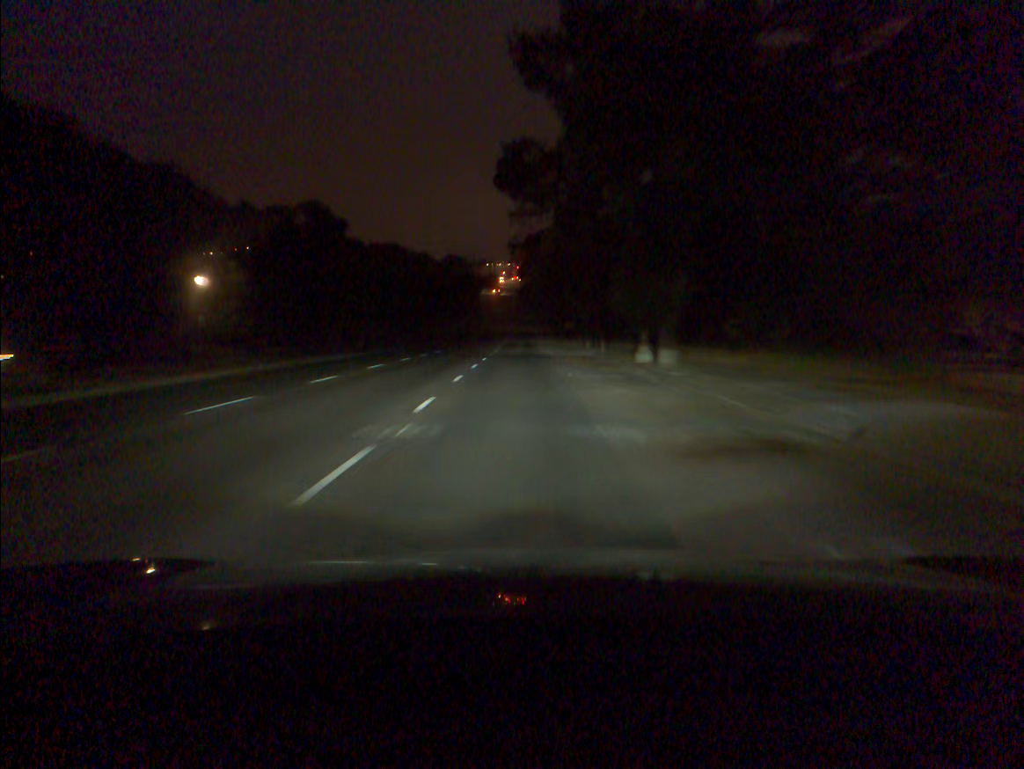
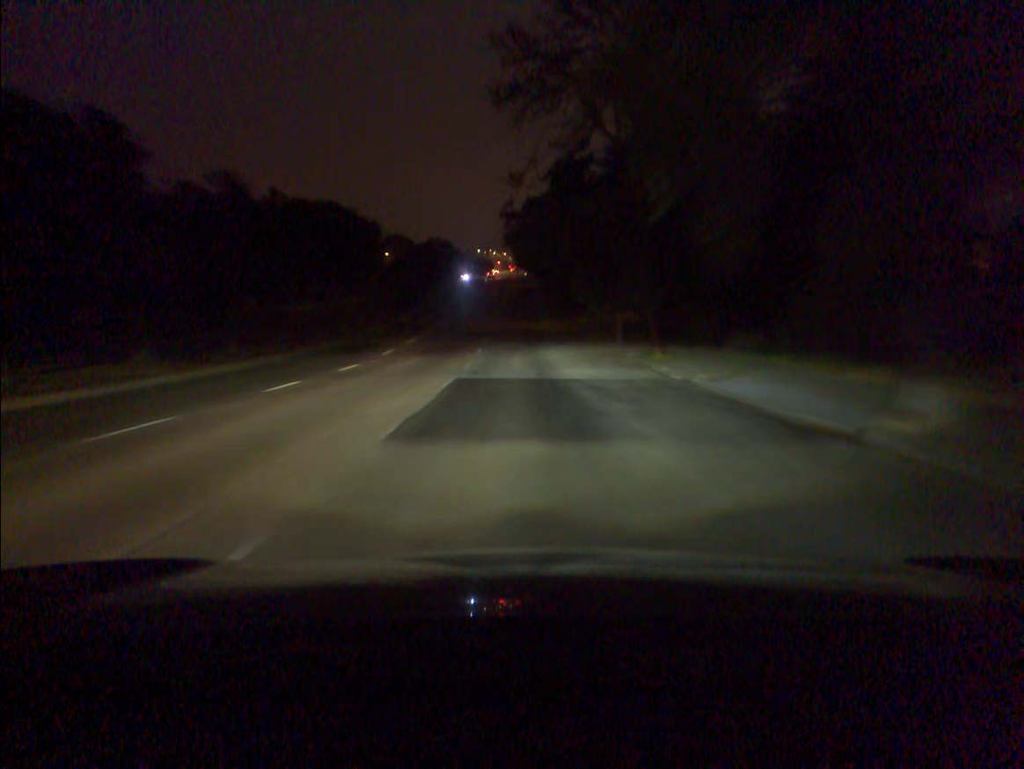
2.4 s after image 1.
(+0.1, +54.9) m; 0°
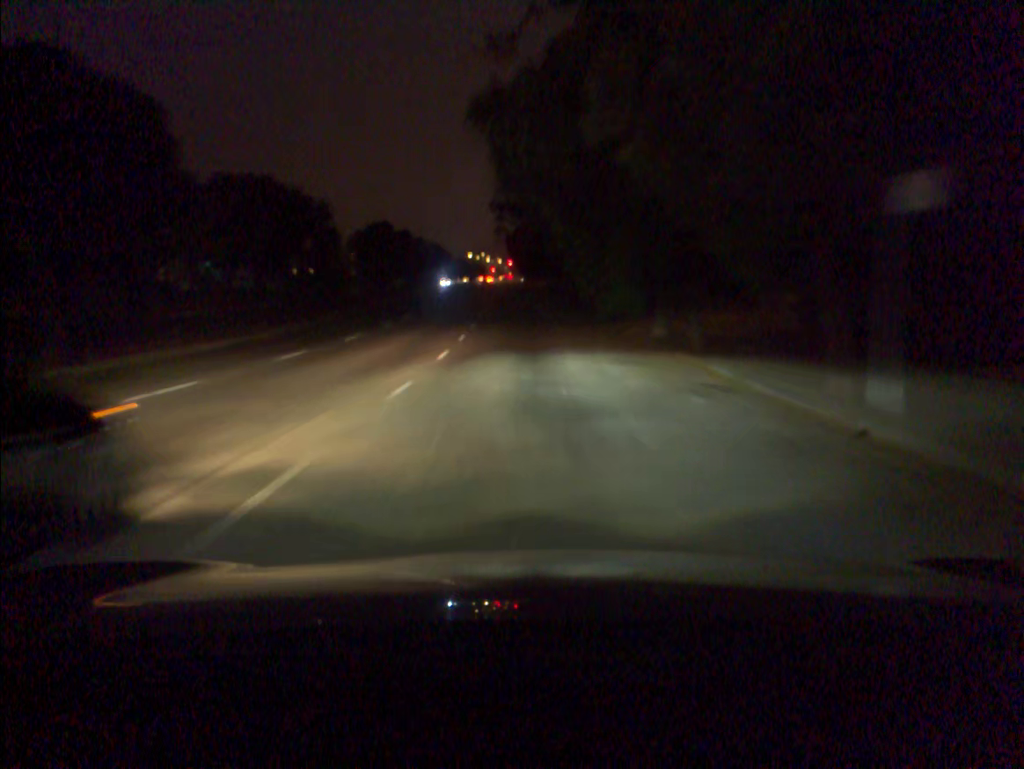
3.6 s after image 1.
(+0.1, +26.9) m; 0°
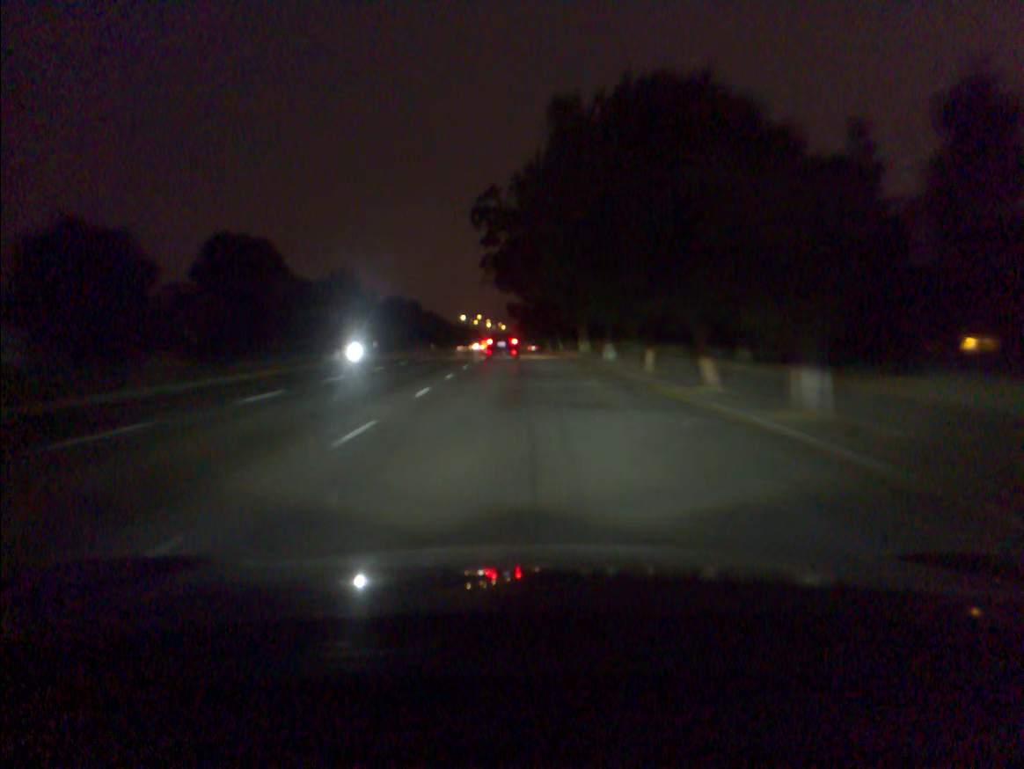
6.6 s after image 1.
(+0.2, +66.8) m; 0°
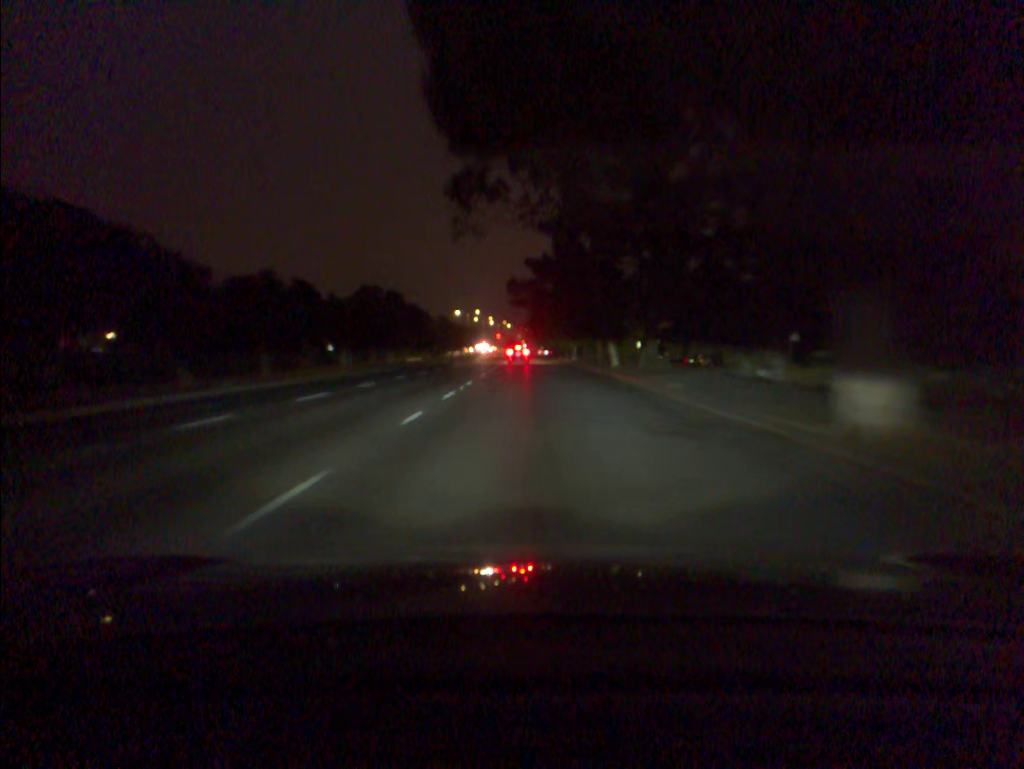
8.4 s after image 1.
(-0.3, +40.2) m; -1°
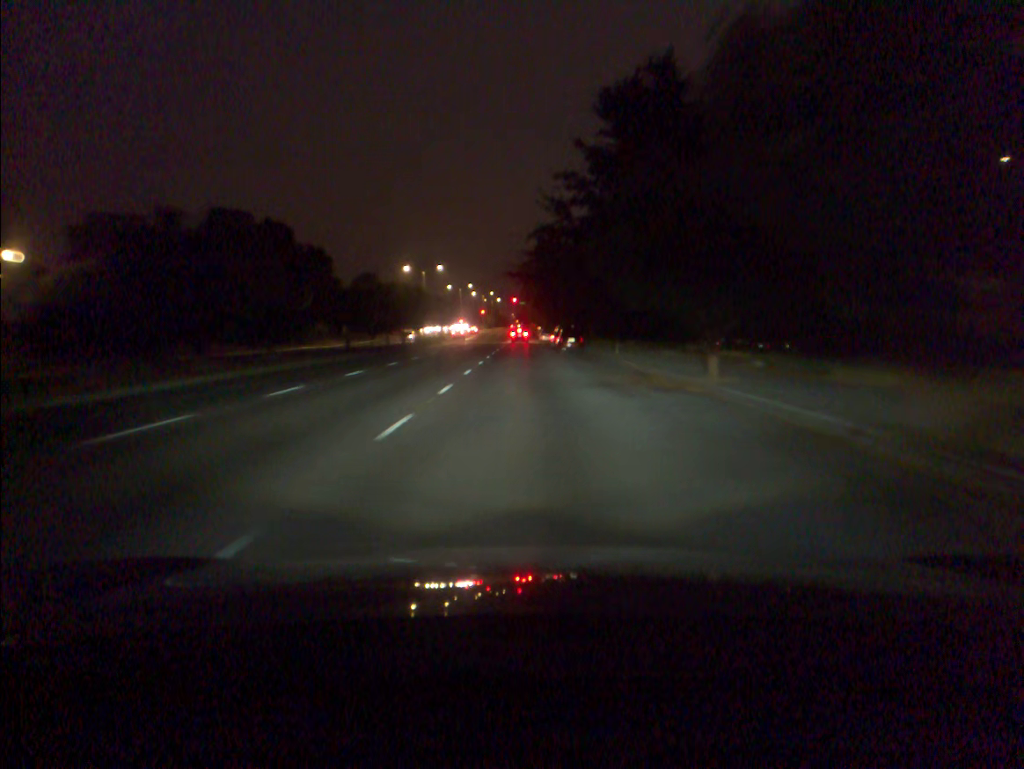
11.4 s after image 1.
(+0.2, +67.9) m; 0°
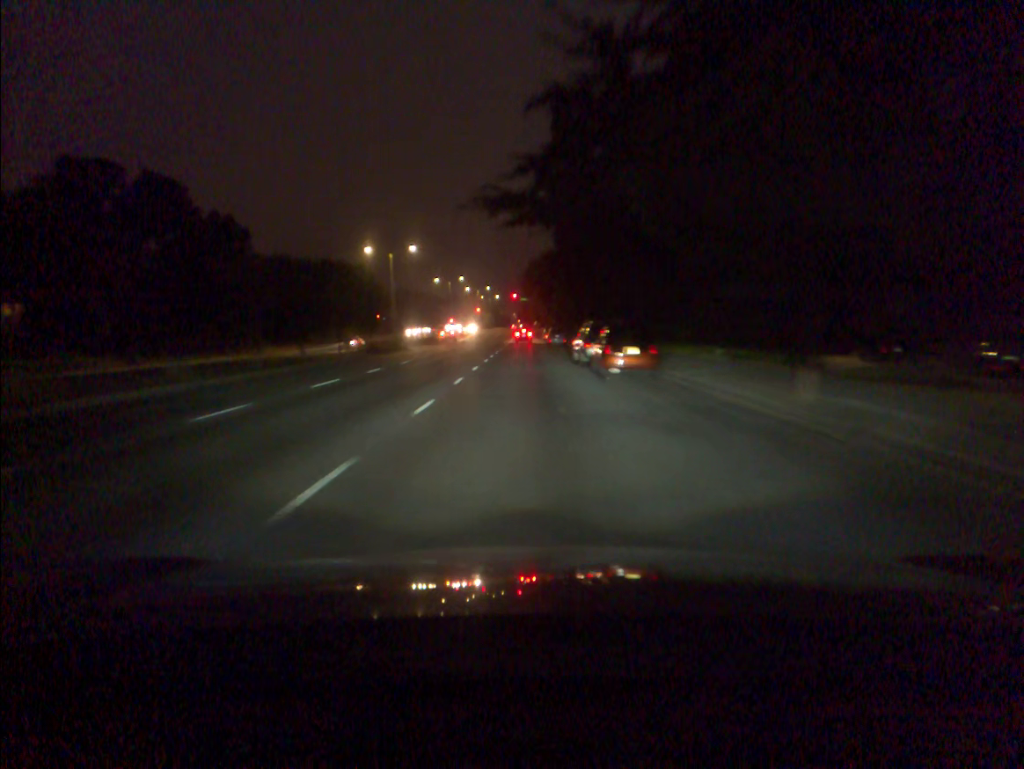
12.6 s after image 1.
(+0.1, +25.7) m; 0°
